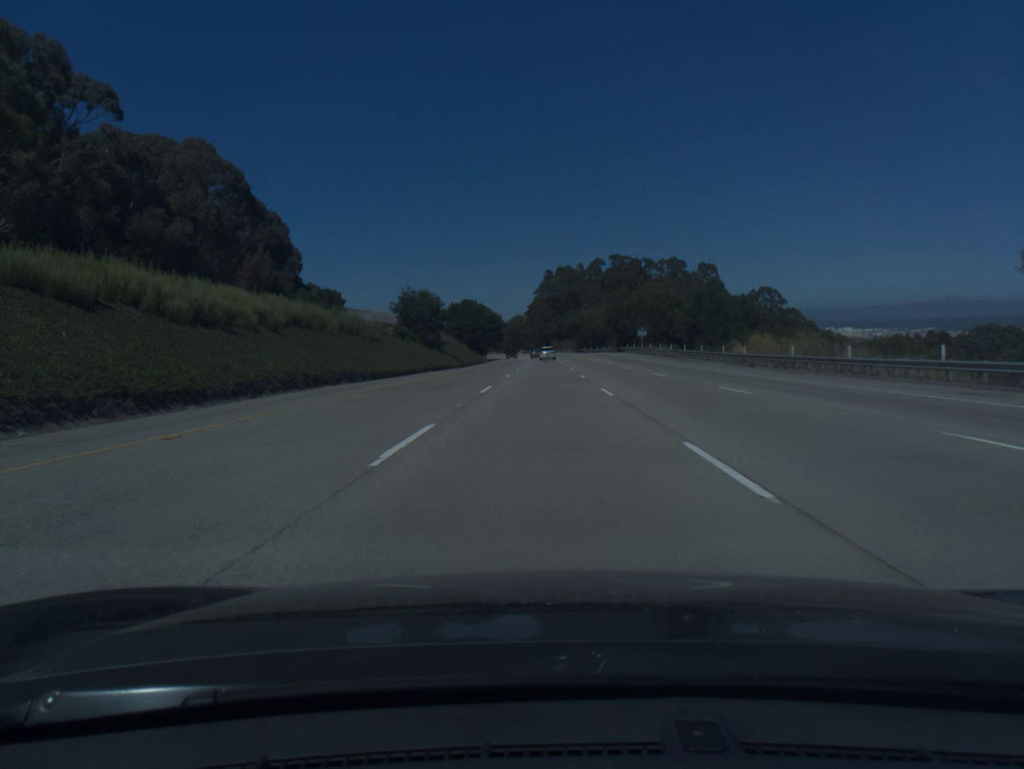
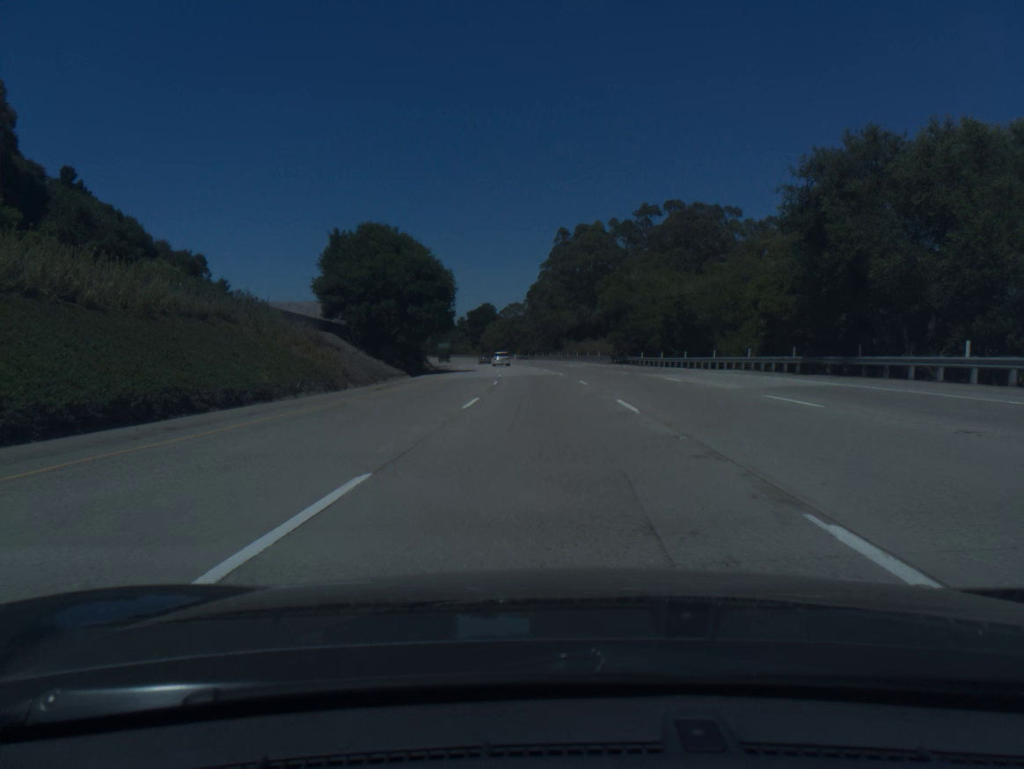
(-0.3, +92.6) m; 0°
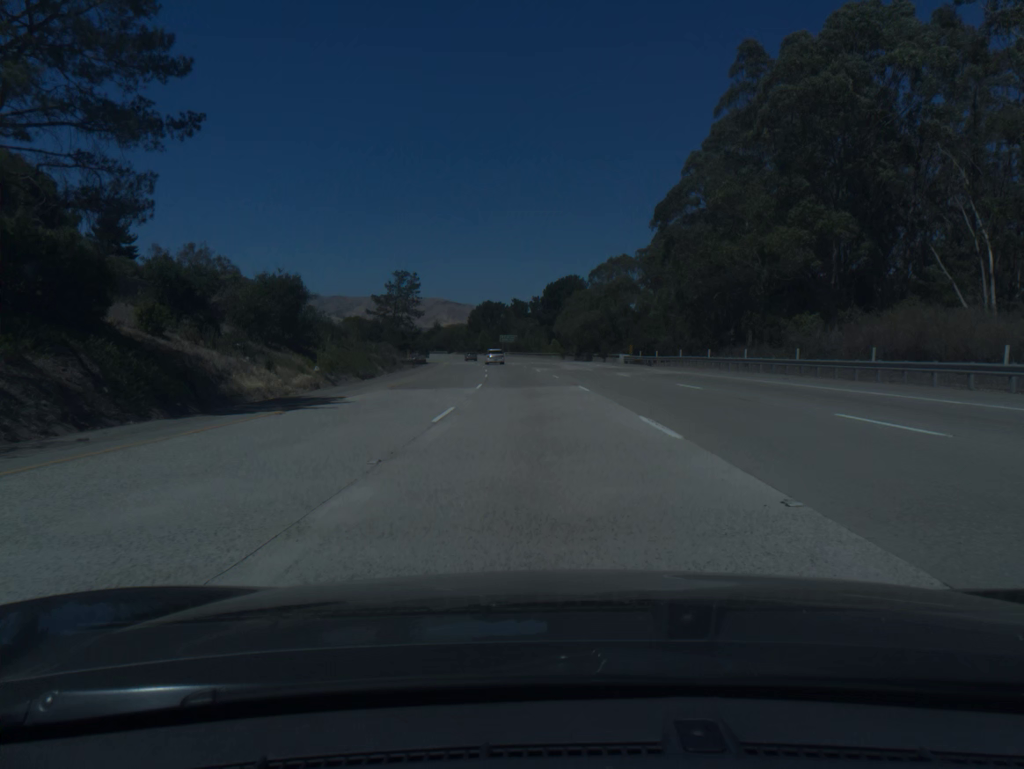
(-4.6, +92.4) m; -7°
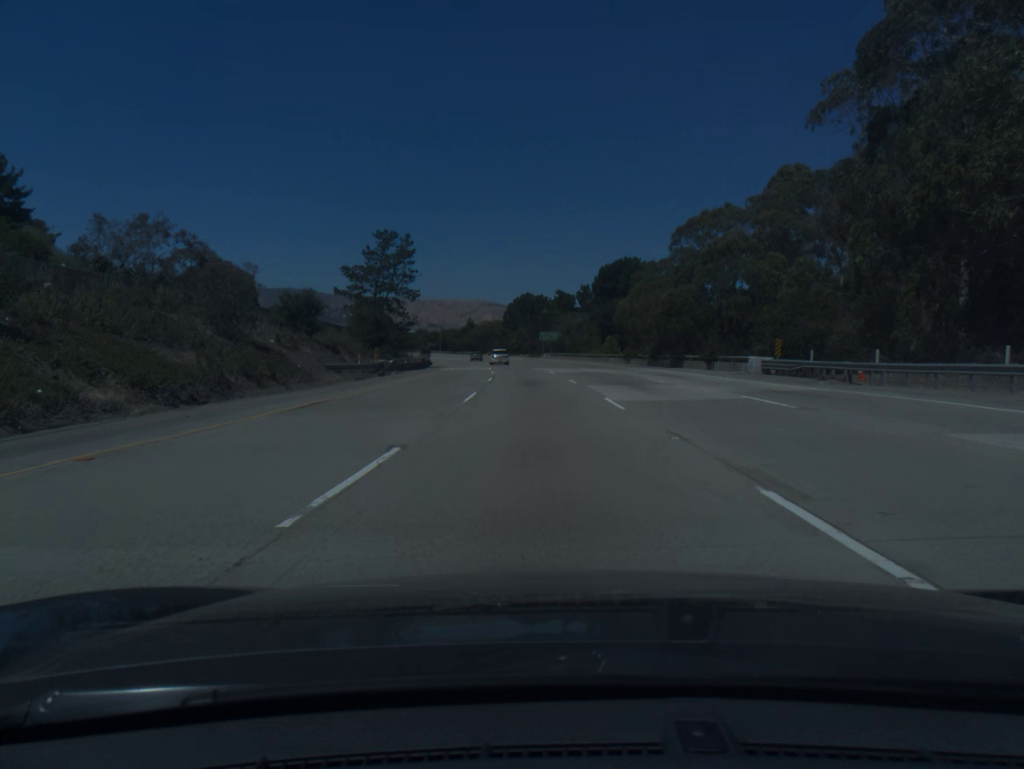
(-1.0, +37.0) m; -3°
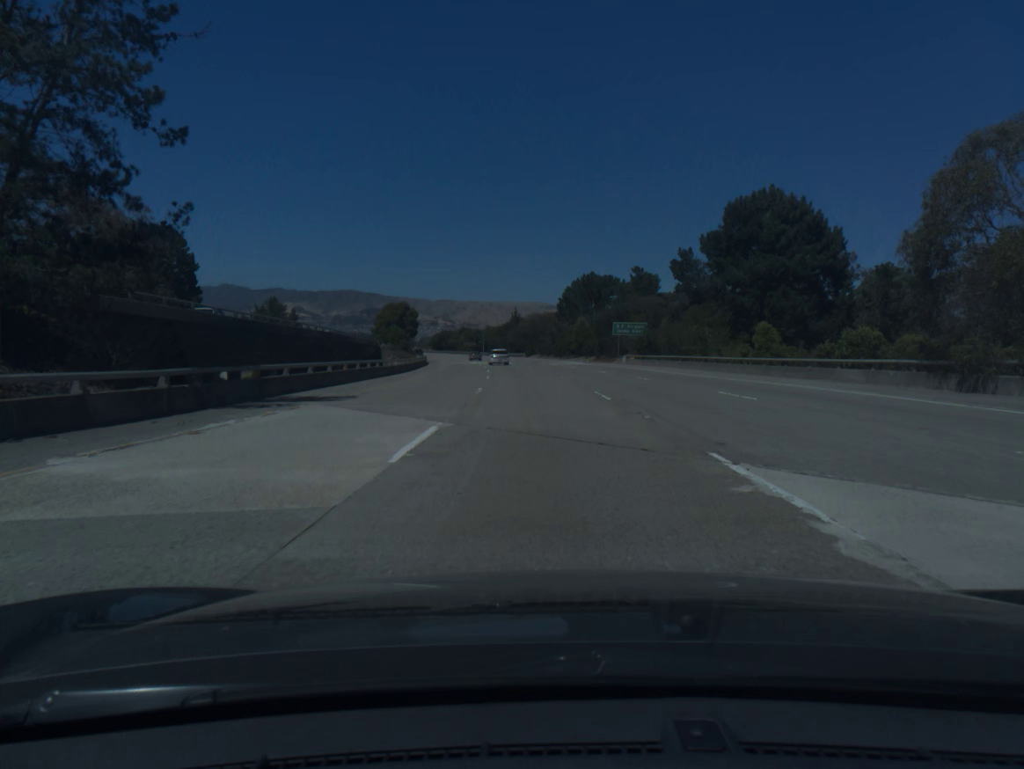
(-2.1, +55.5) m; -4°
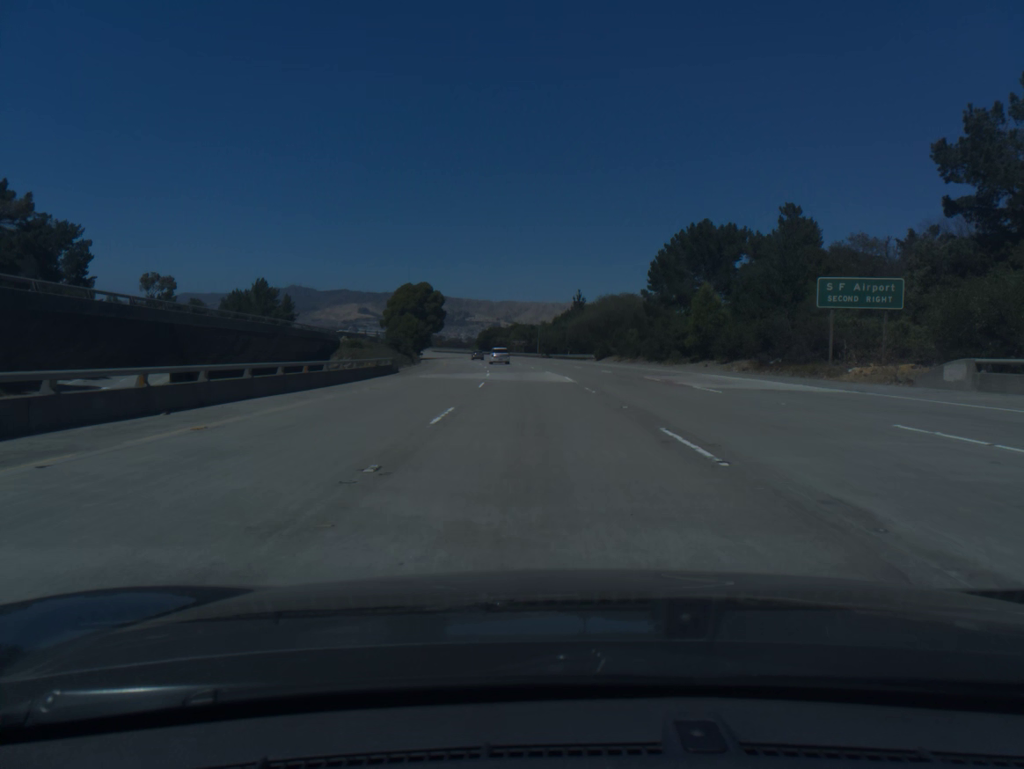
(-2.2, +55.3) m; -5°
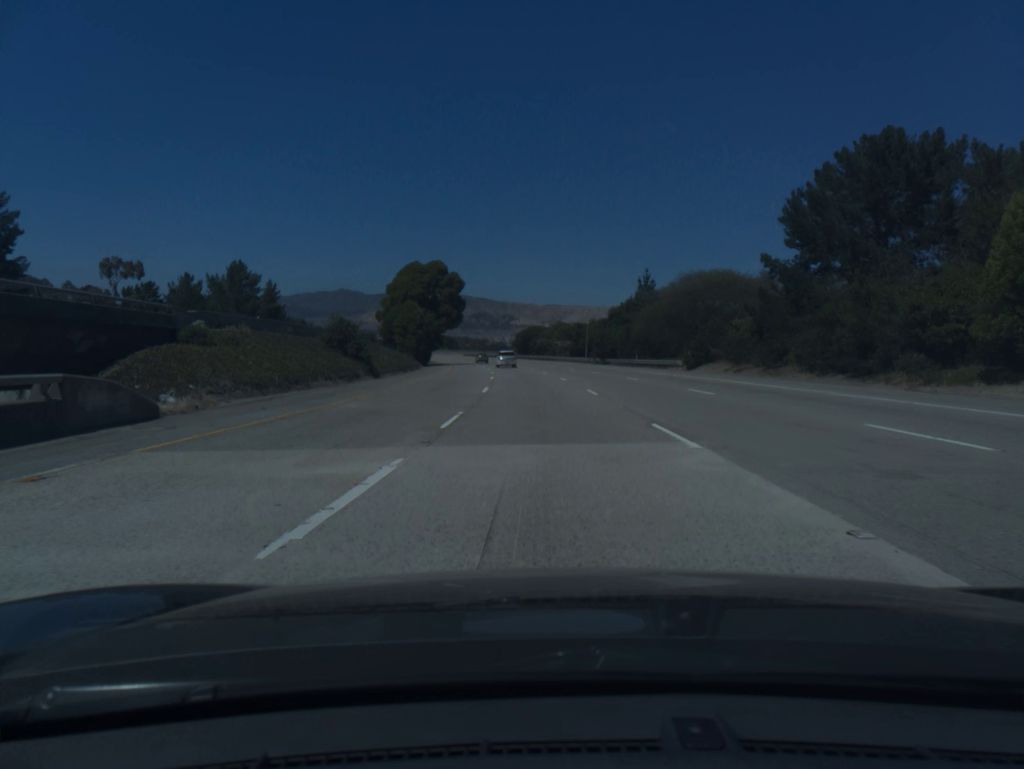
(-1.0, +37.0) m; -3°
